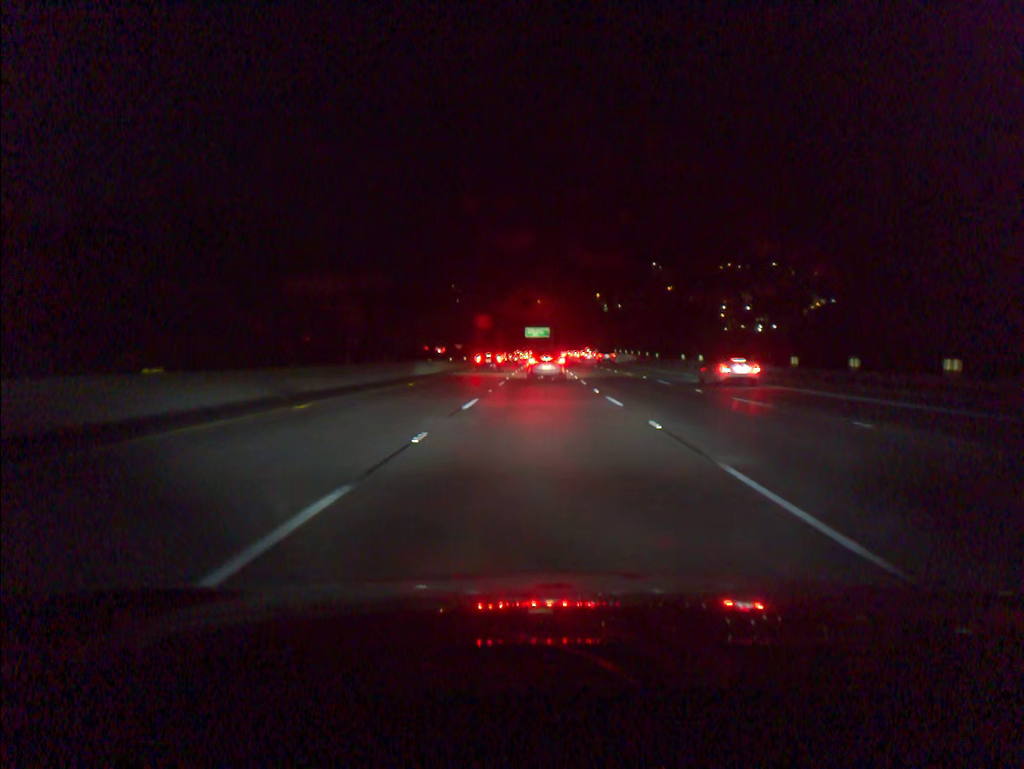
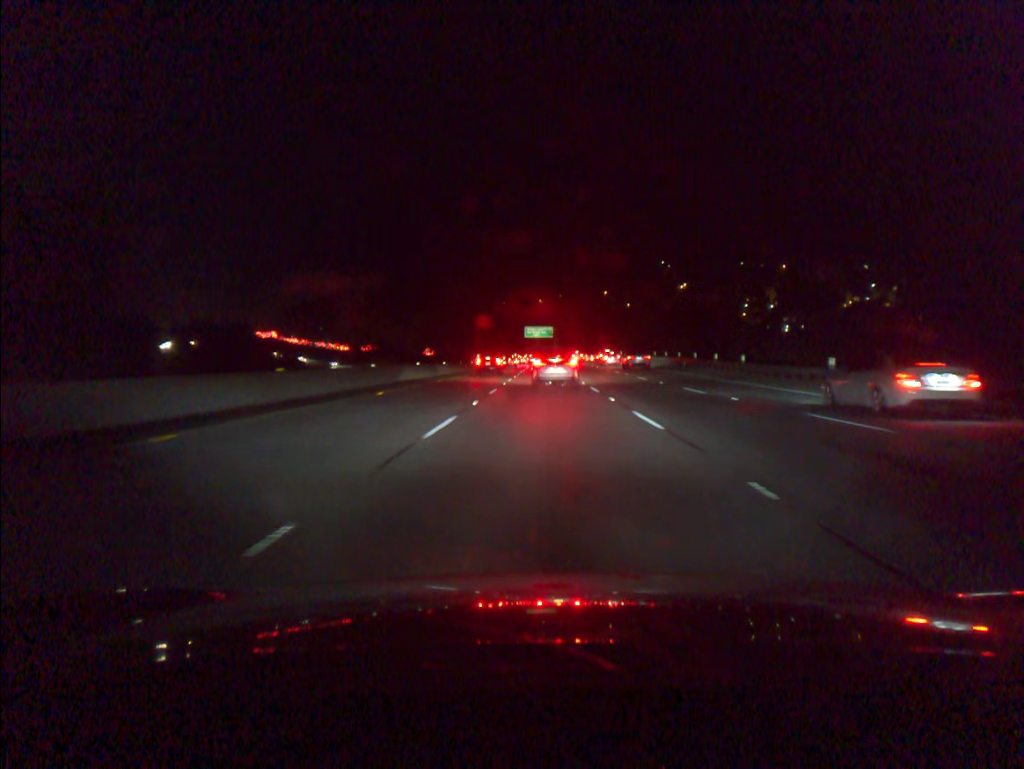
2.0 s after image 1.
(0.0, +35.6) m; 0°
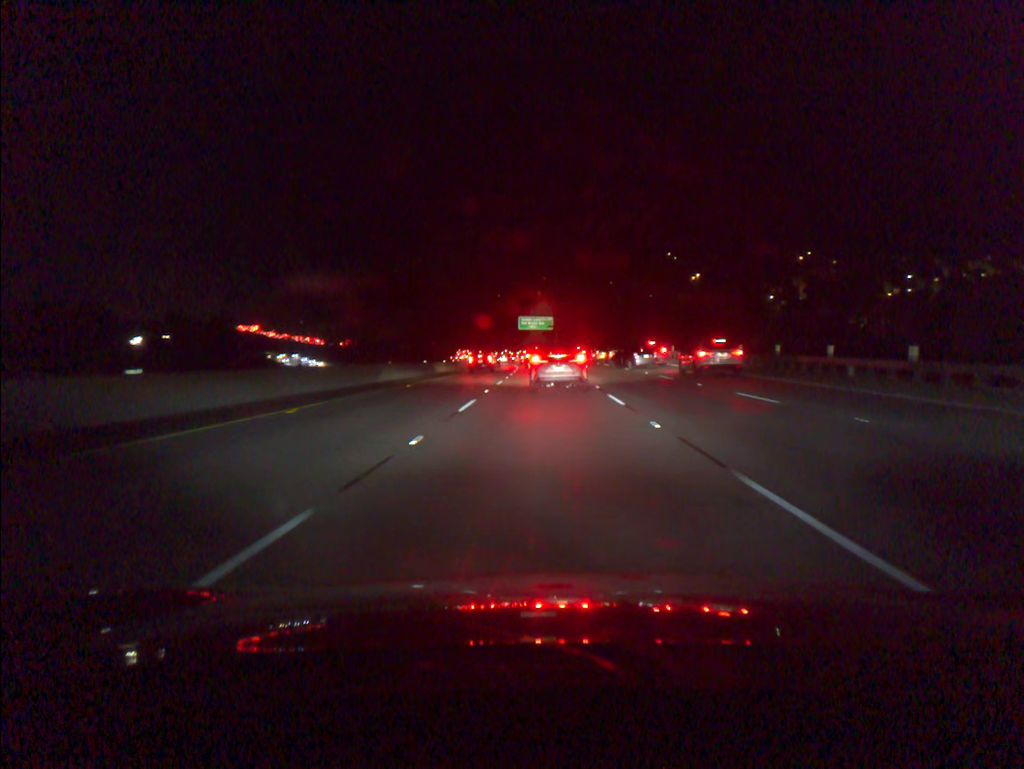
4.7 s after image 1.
(+0.1, +38.4) m; 0°
